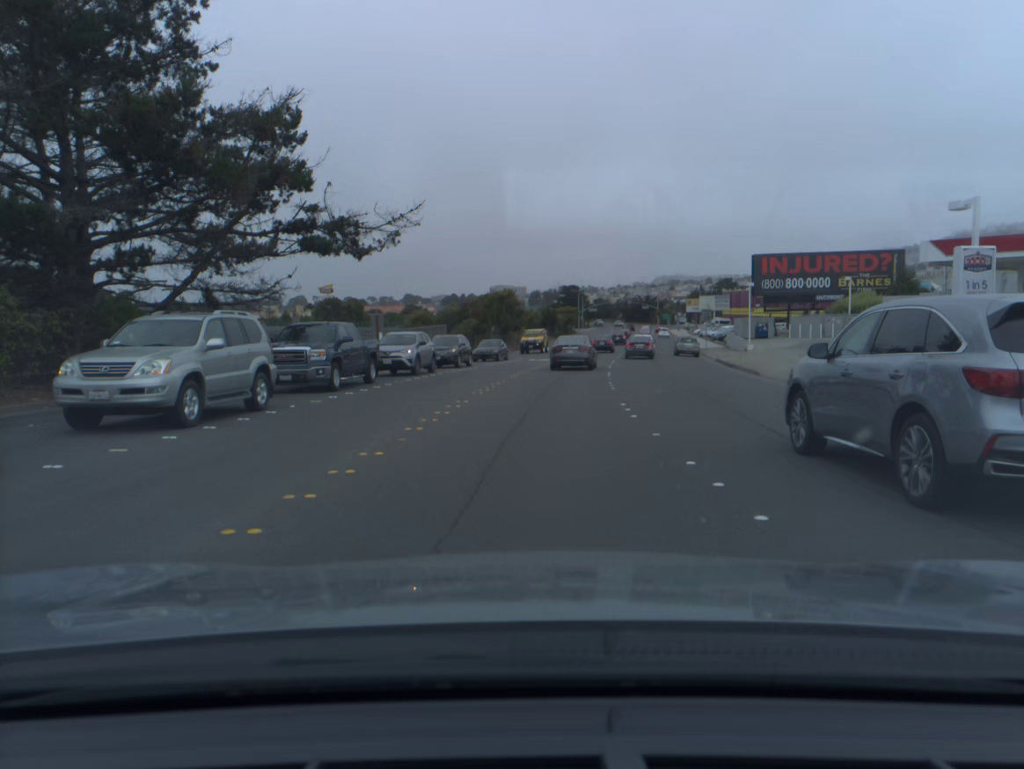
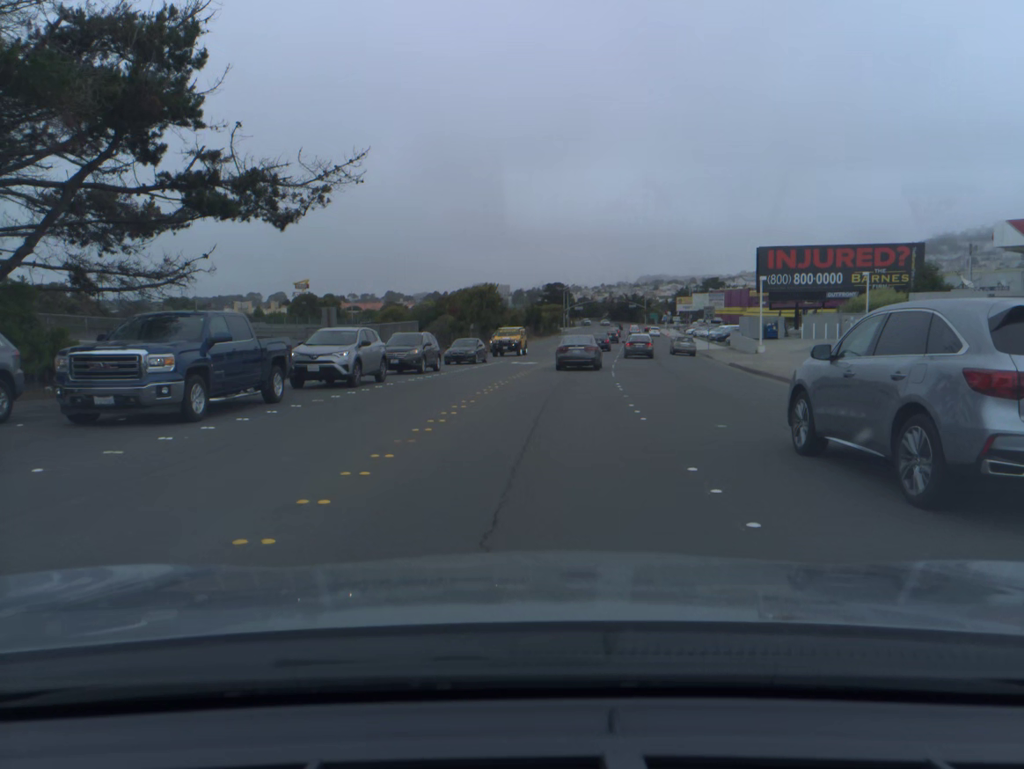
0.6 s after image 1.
(+0.1, +7.7) m; +1°
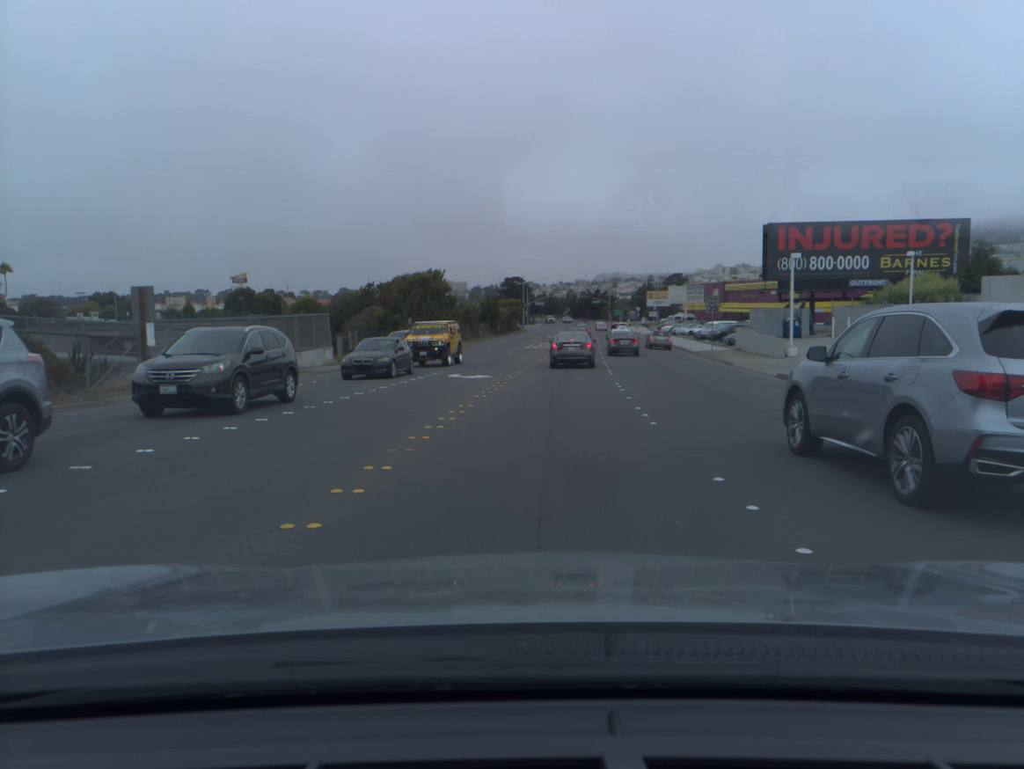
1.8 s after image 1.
(+0.4, +15.4) m; +3°
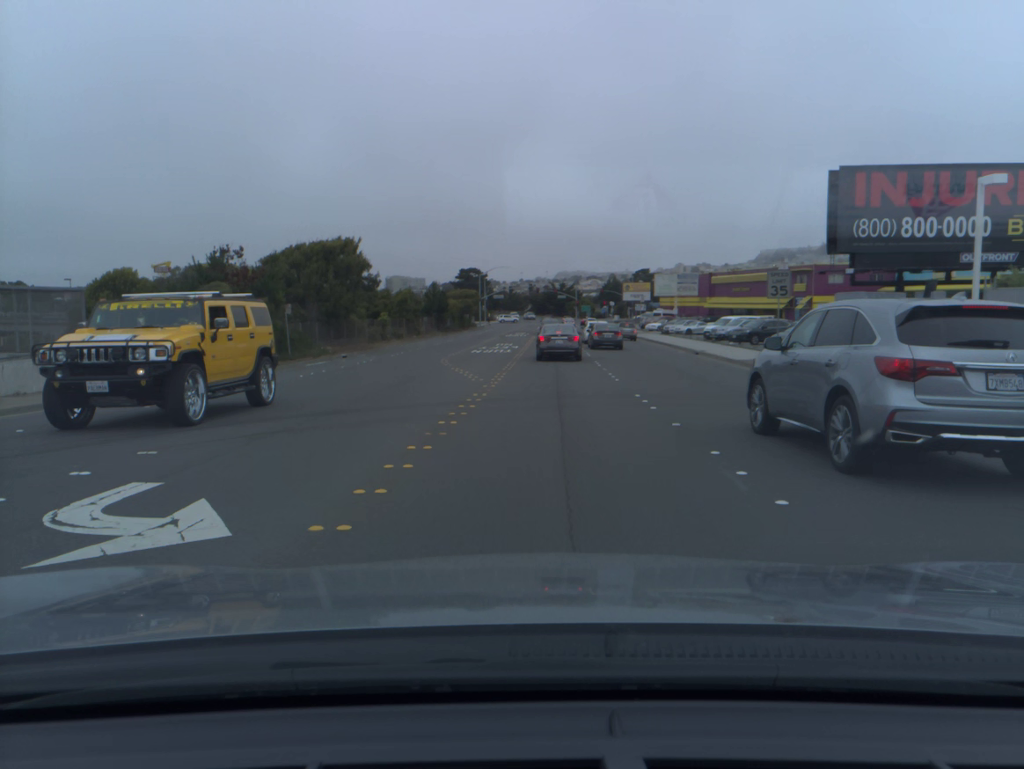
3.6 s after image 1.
(+0.6, +21.1) m; +3°
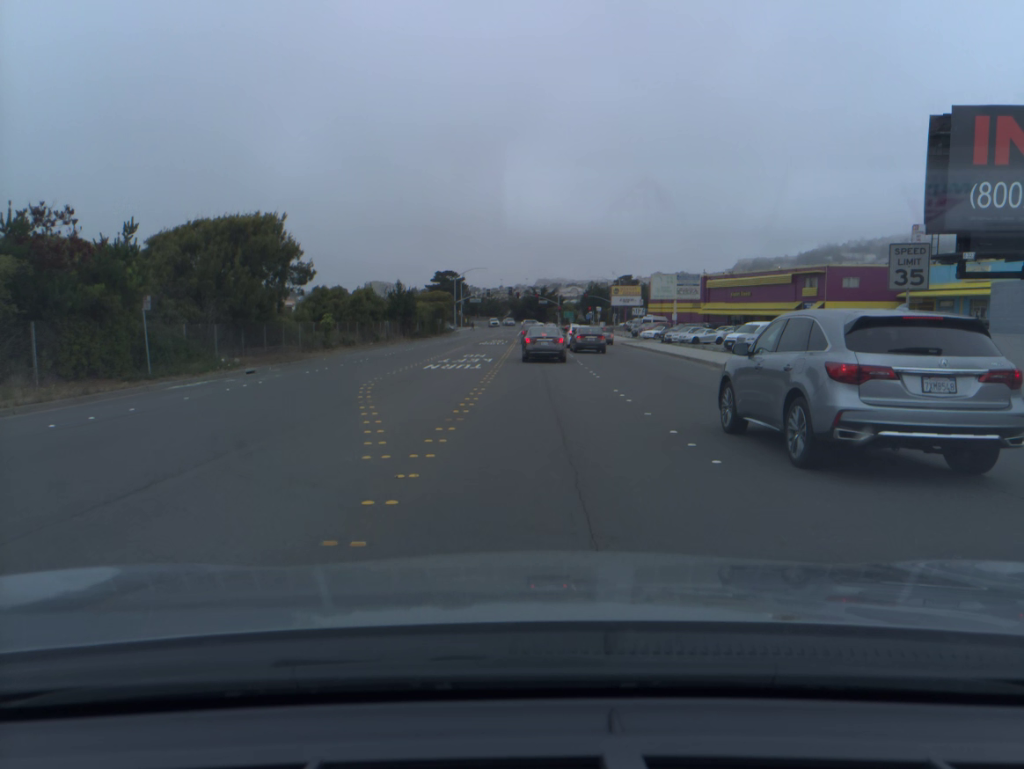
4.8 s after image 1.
(+0.2, +12.5) m; +2°
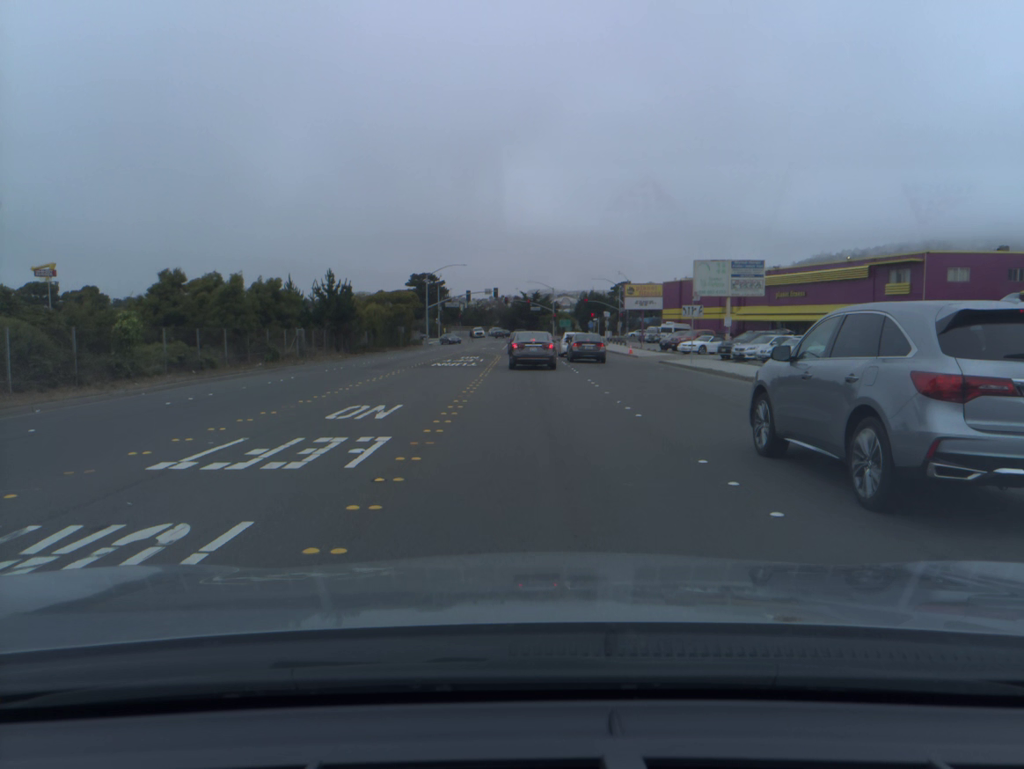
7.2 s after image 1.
(+0.2, +24.6) m; +1°
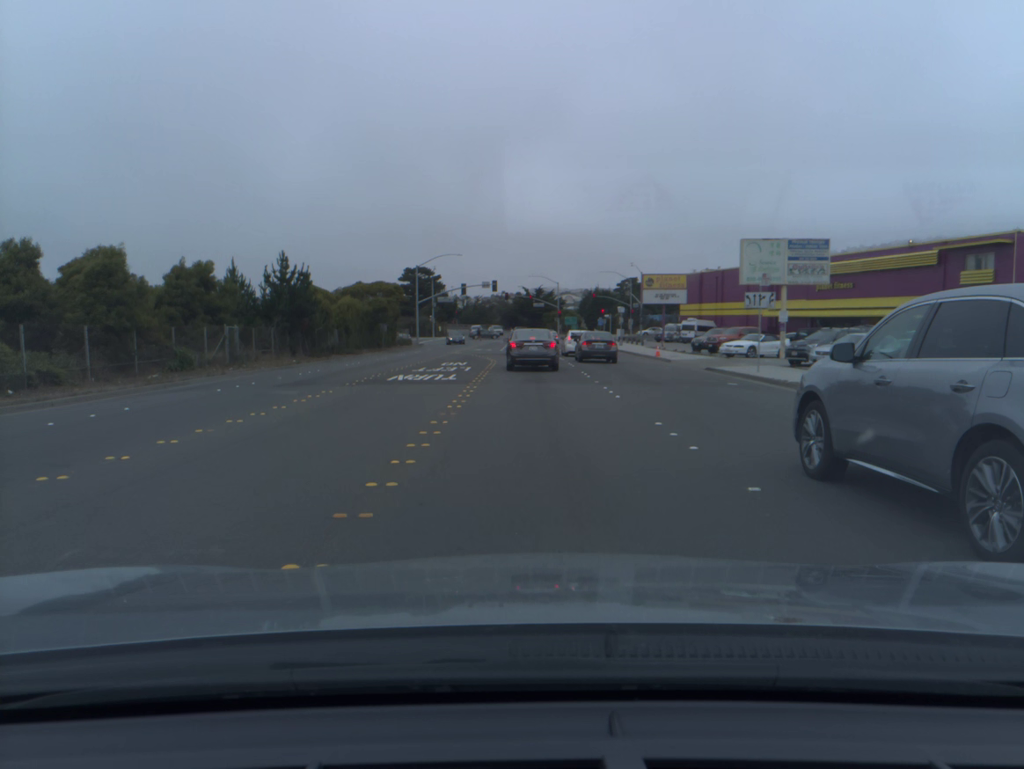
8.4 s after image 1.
(0.0, +11.6) m; 0°
